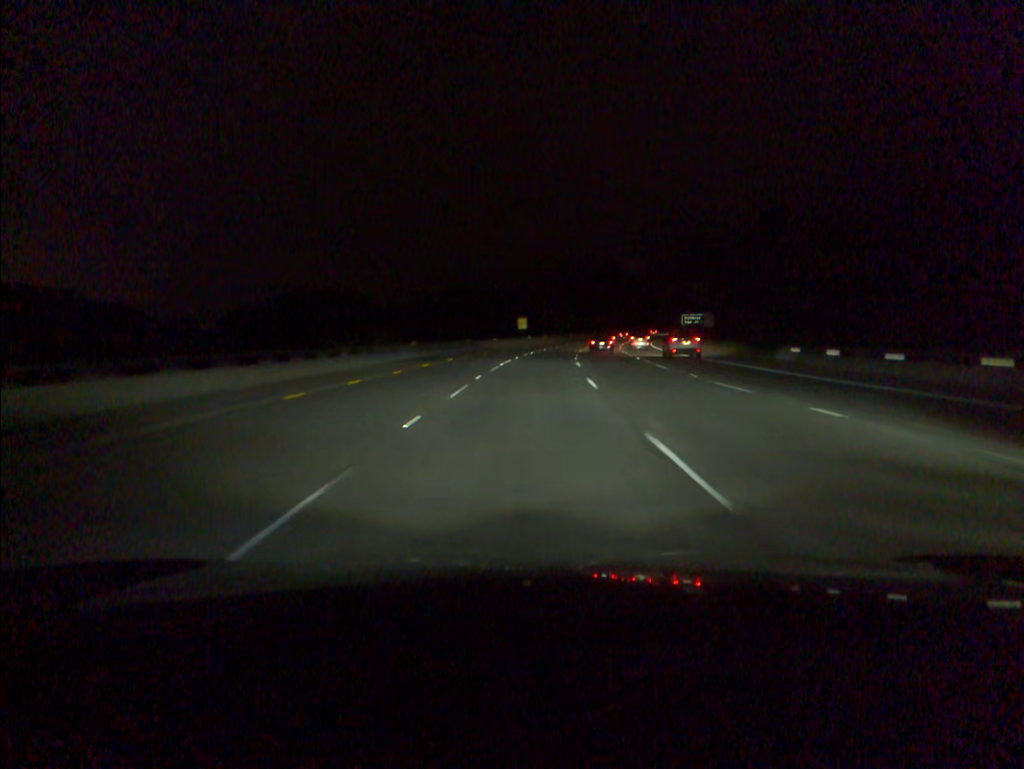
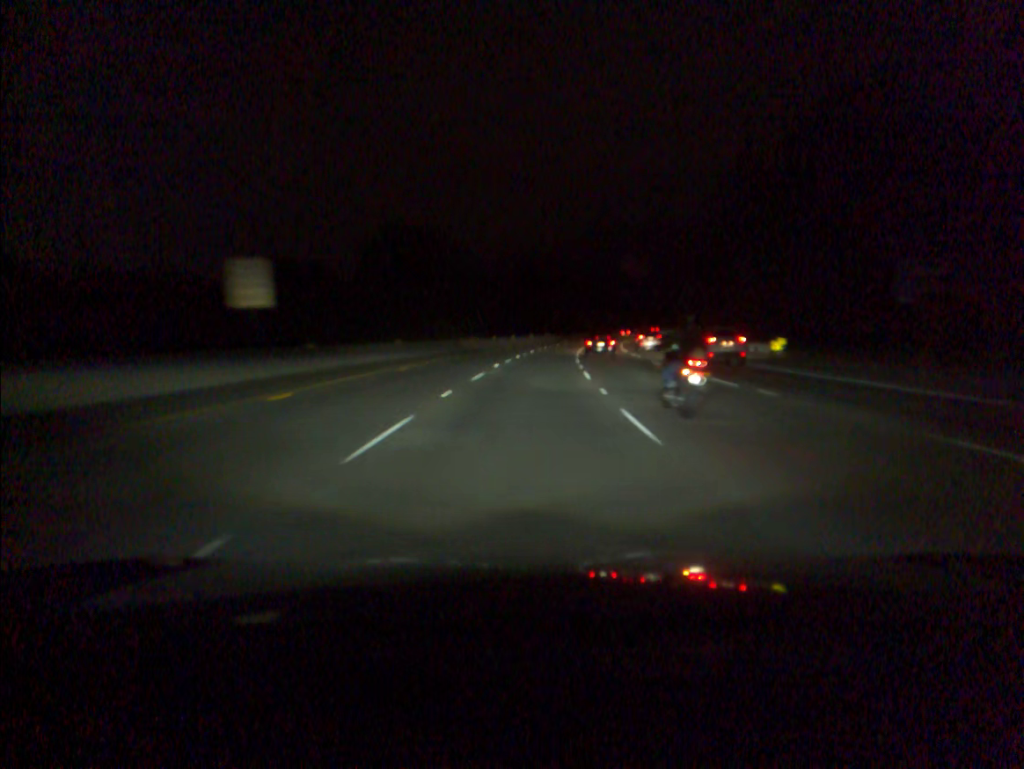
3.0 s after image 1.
(+5.4, +87.7) m; +7°
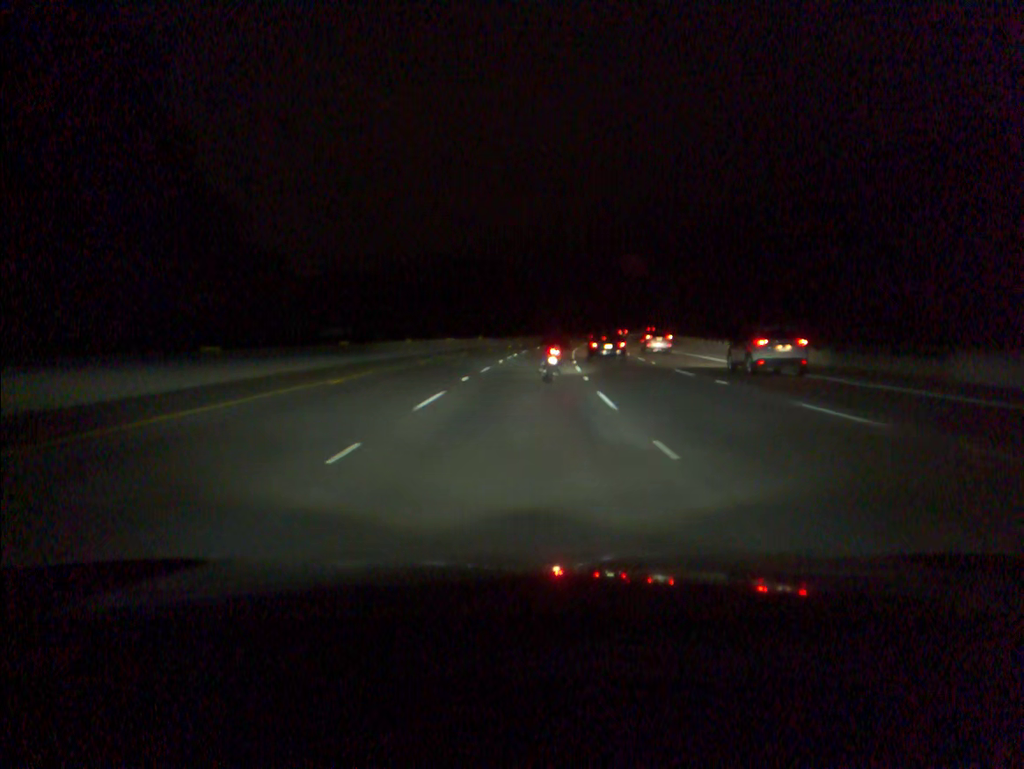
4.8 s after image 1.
(+2.1, +52.6) m; +5°
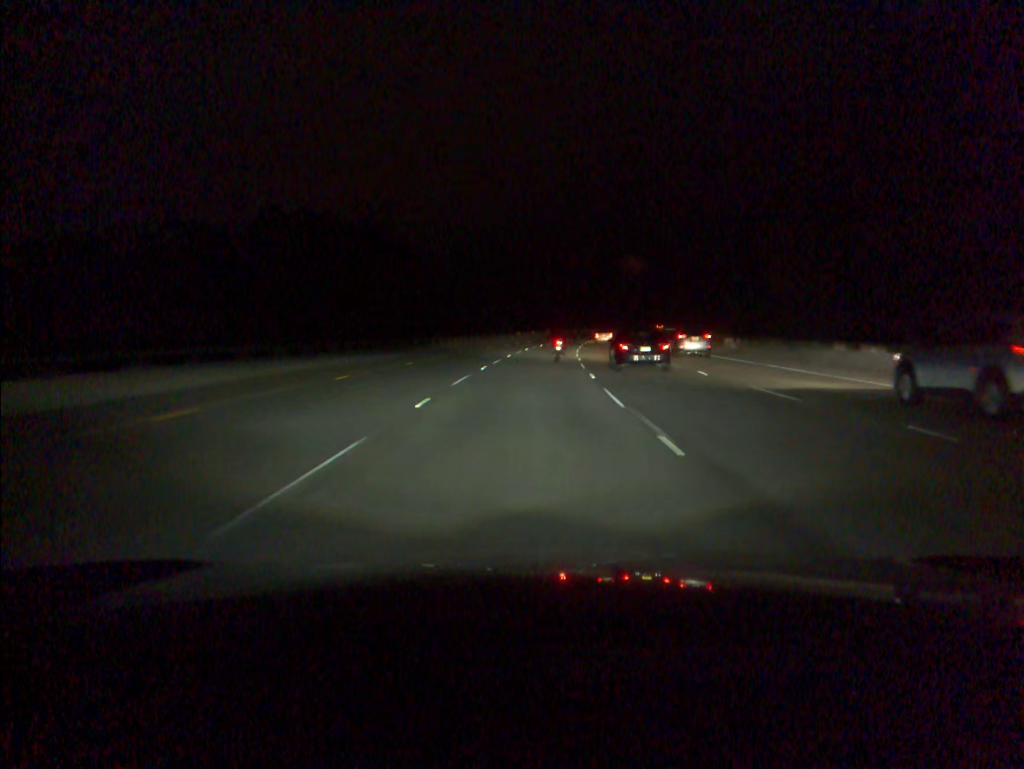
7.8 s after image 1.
(+5.2, +87.6) m; +7°
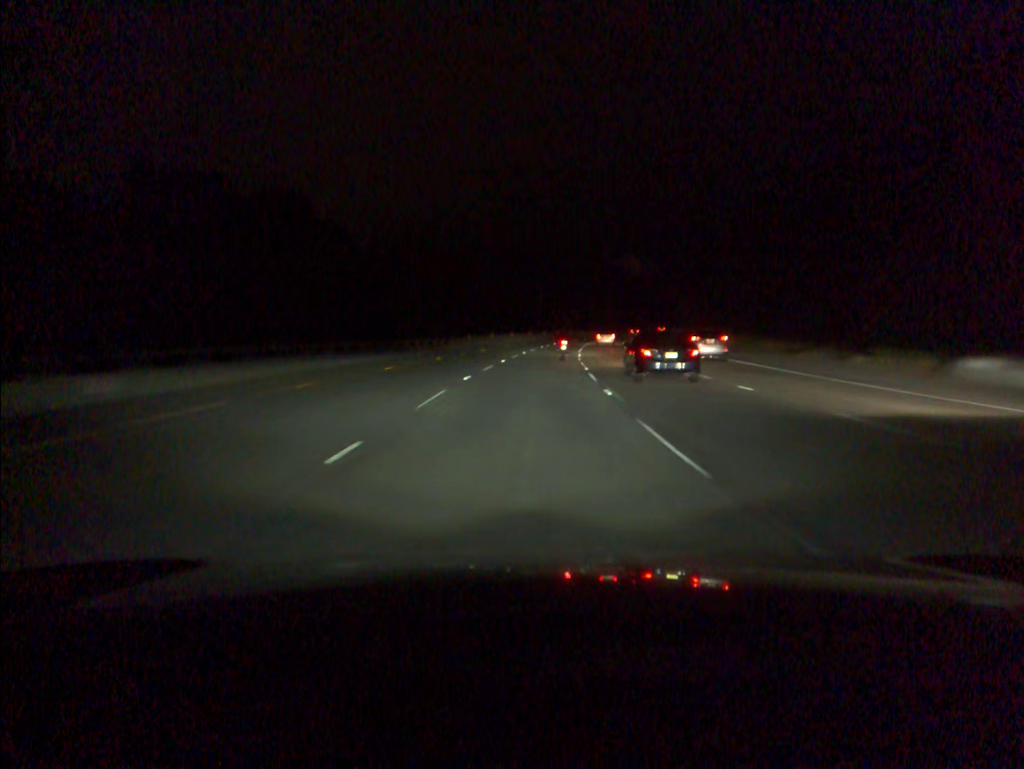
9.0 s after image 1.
(+0.9, +35.1) m; +3°
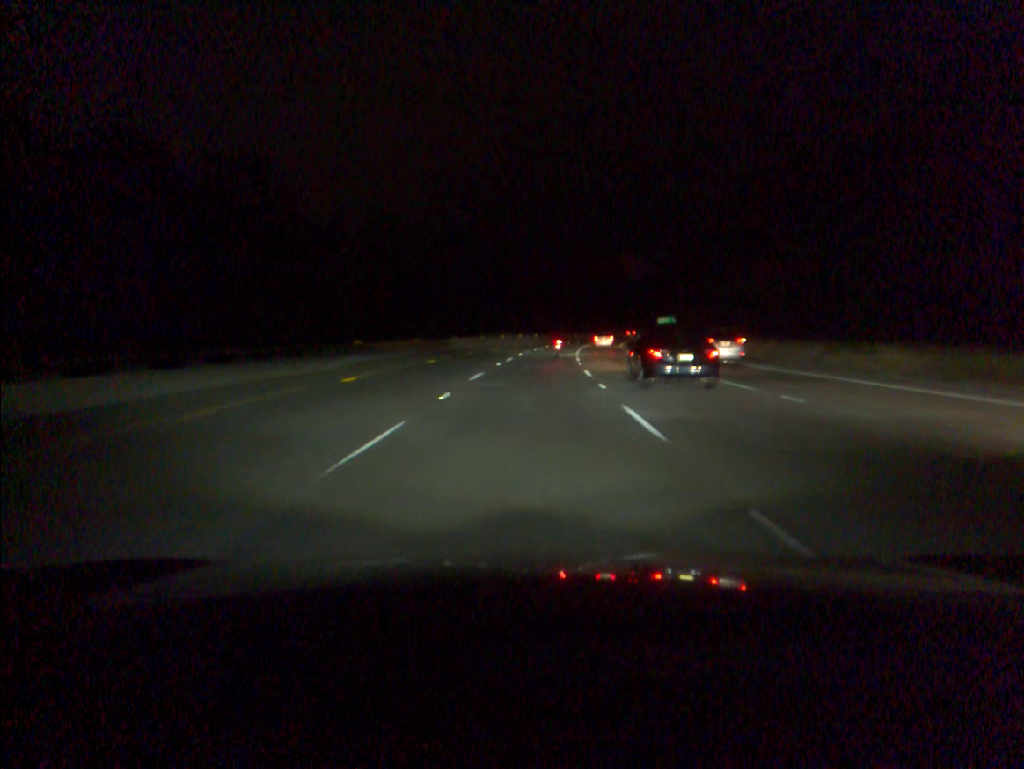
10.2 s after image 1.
(+0.9, +35.2) m; +3°
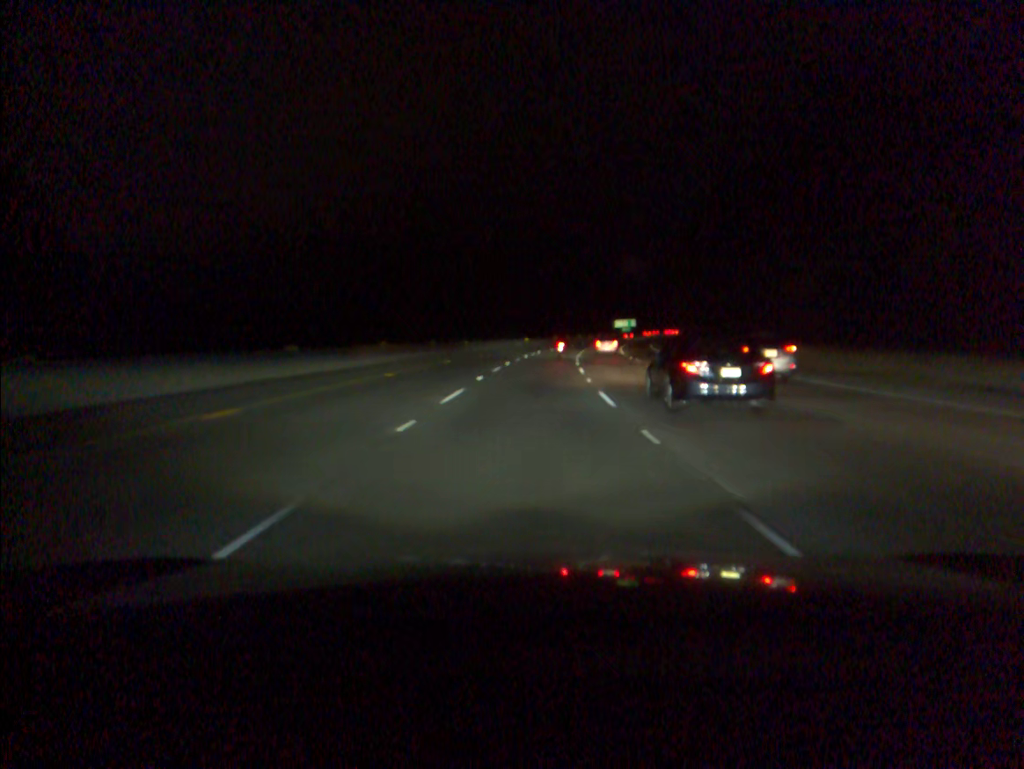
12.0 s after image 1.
(+2.0, +52.7) m; +4°
